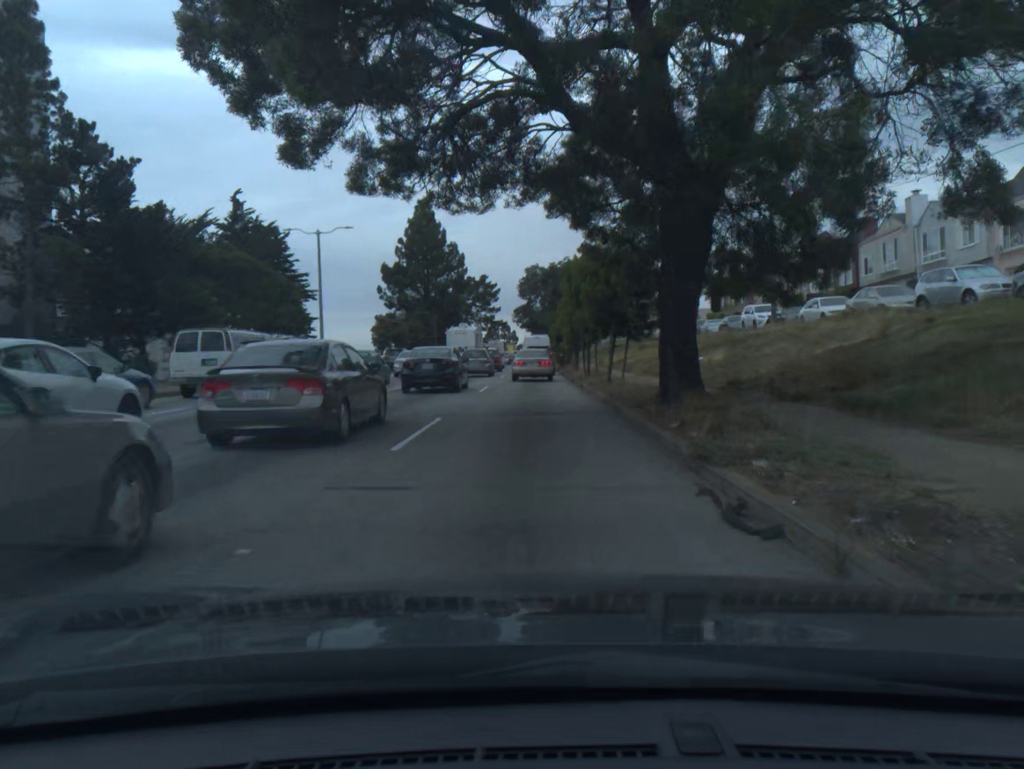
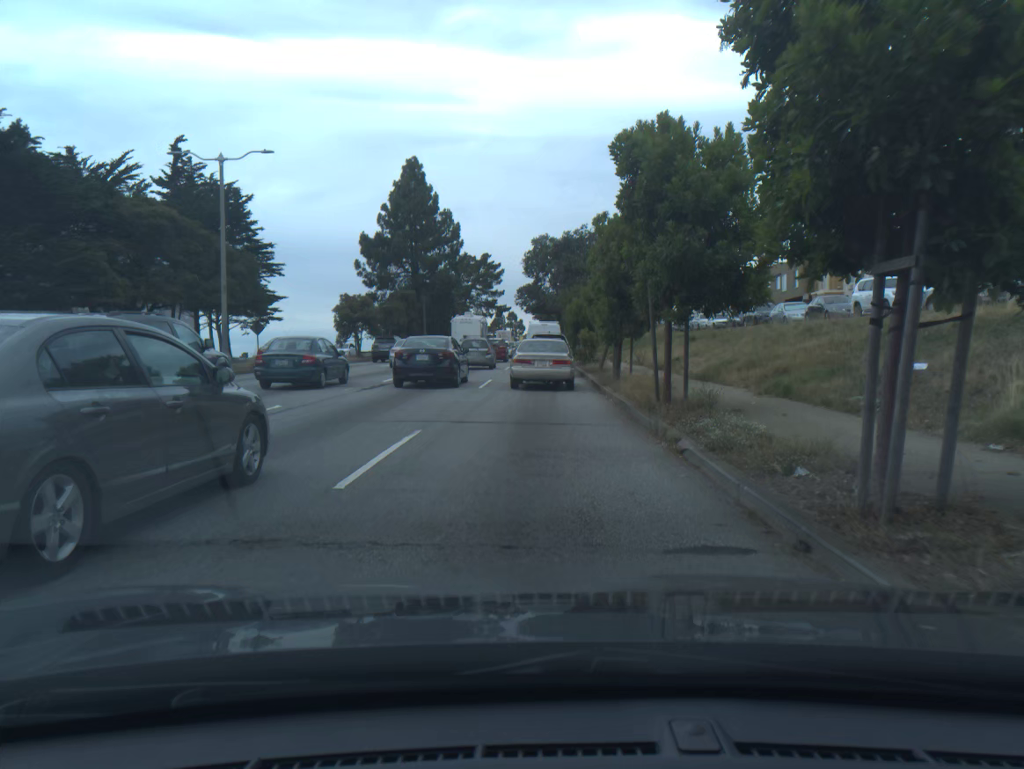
(-0.1, +17.5) m; -1°
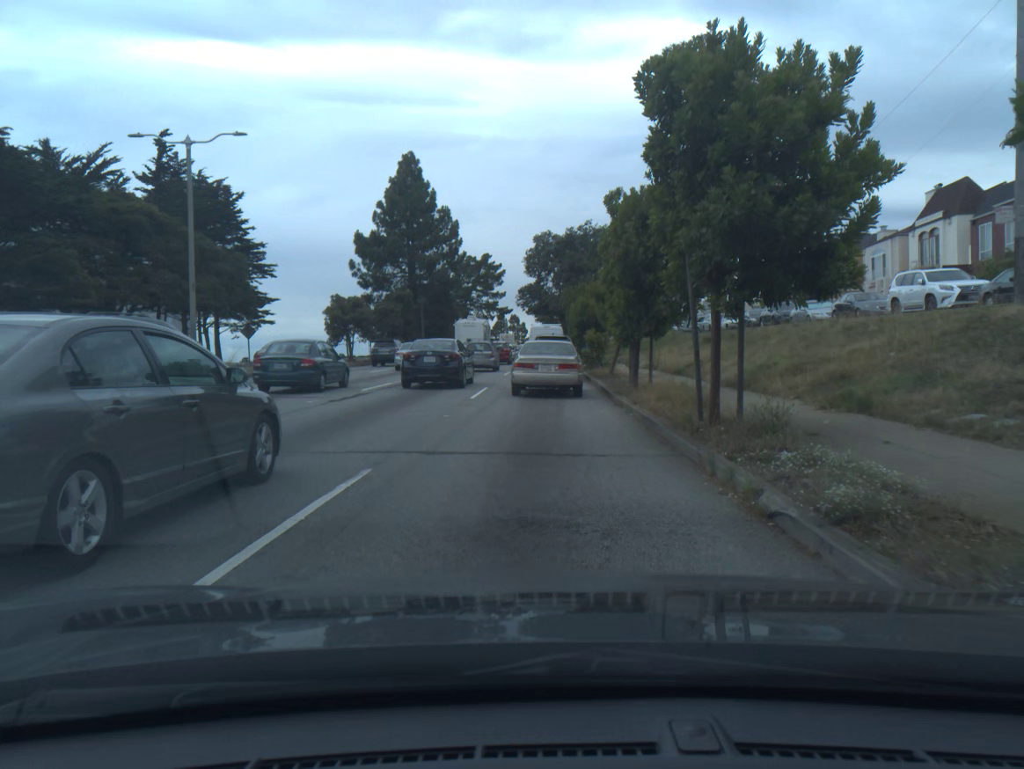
(0.0, +3.3) m; 0°
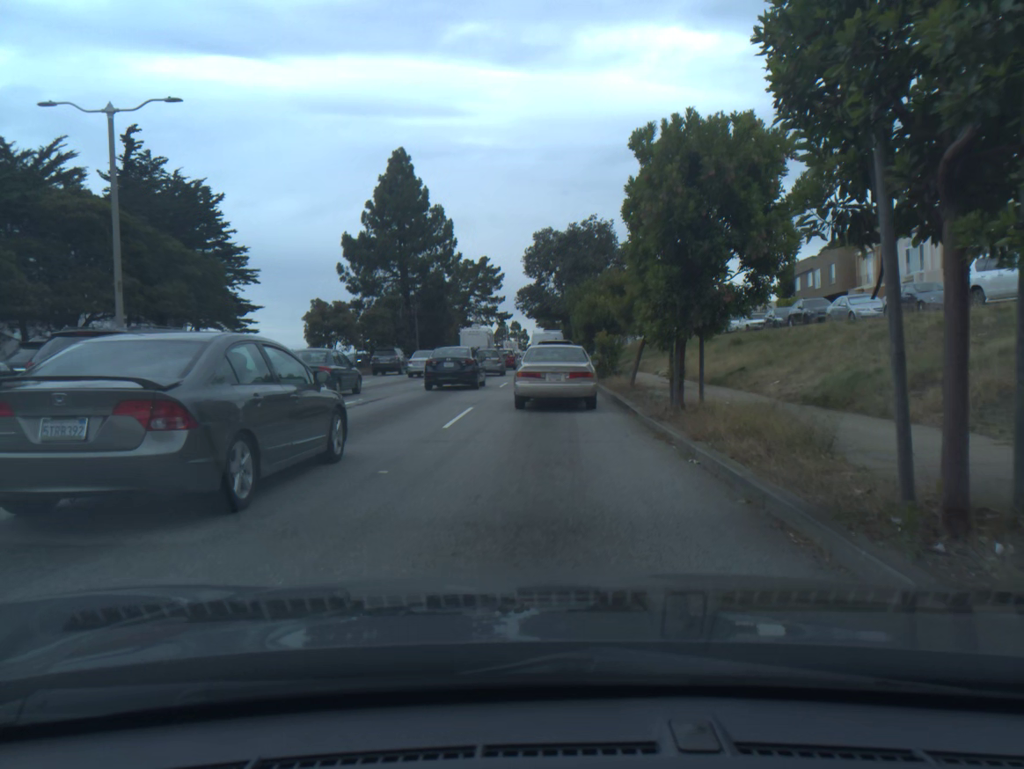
(0.0, +5.6) m; 0°
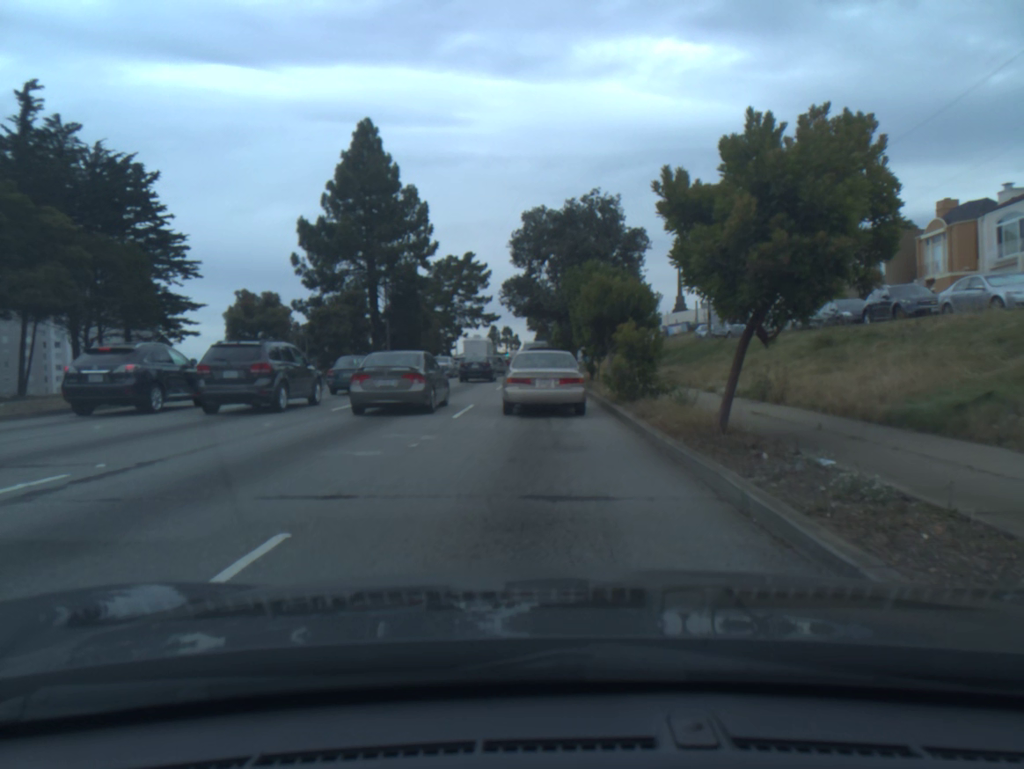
(+0.1, +11.8) m; 0°
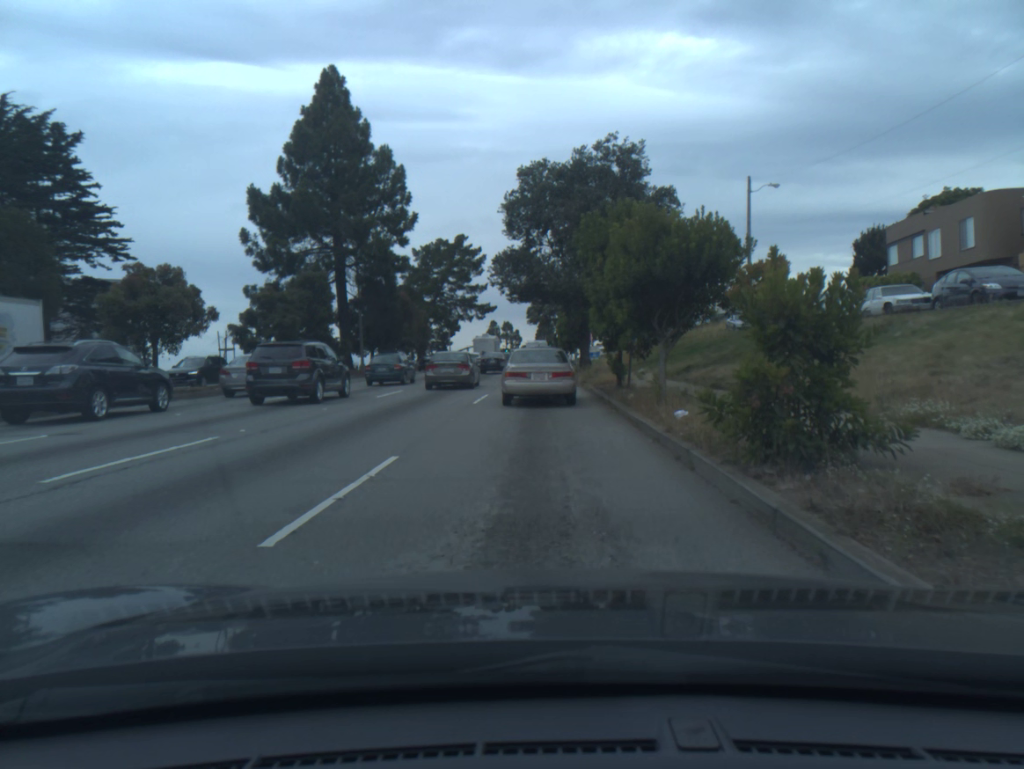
(0.0, +10.8) m; 0°
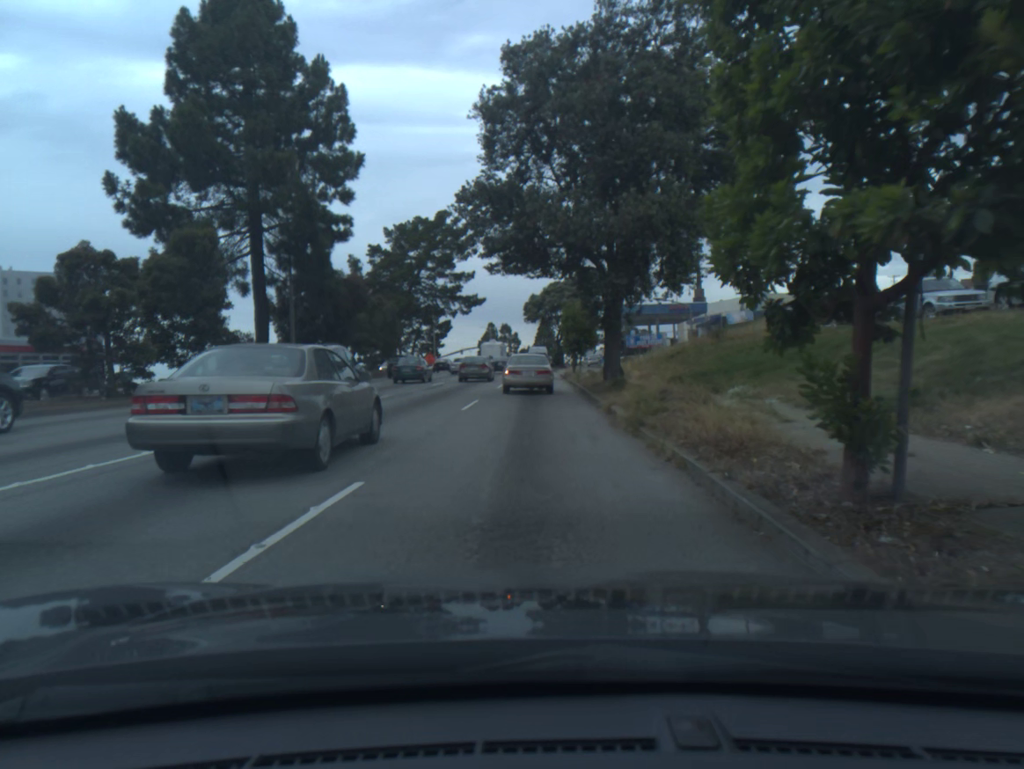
(0.0, +16.4) m; -1°
